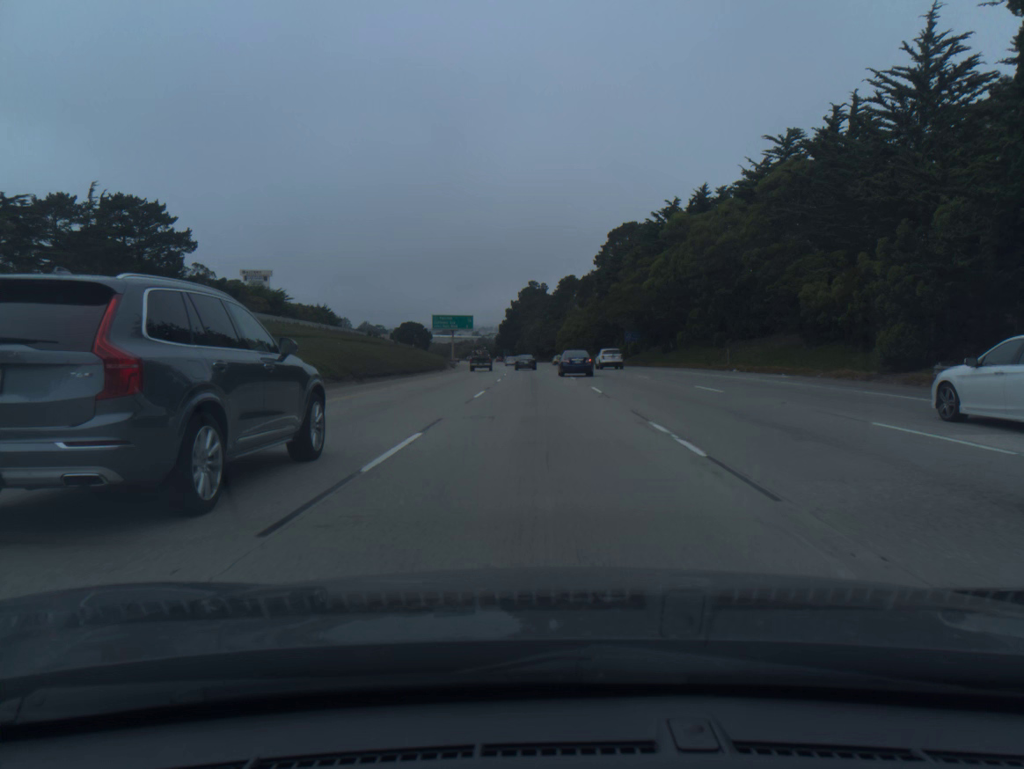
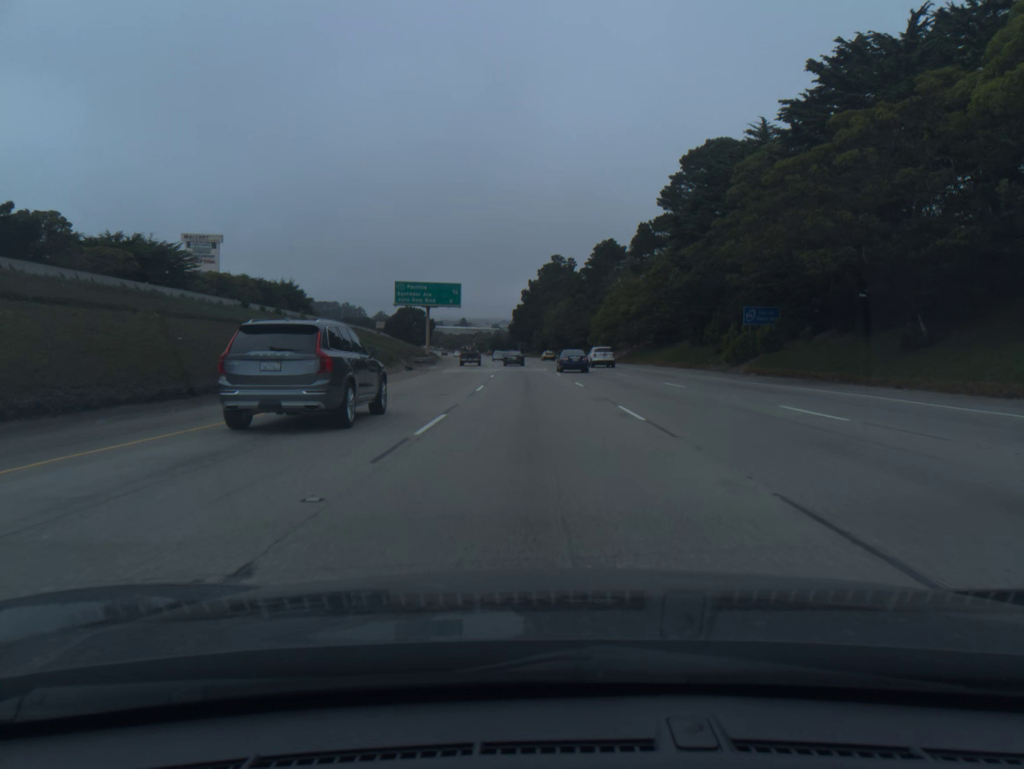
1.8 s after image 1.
(-0.7, +53.3) m; -2°
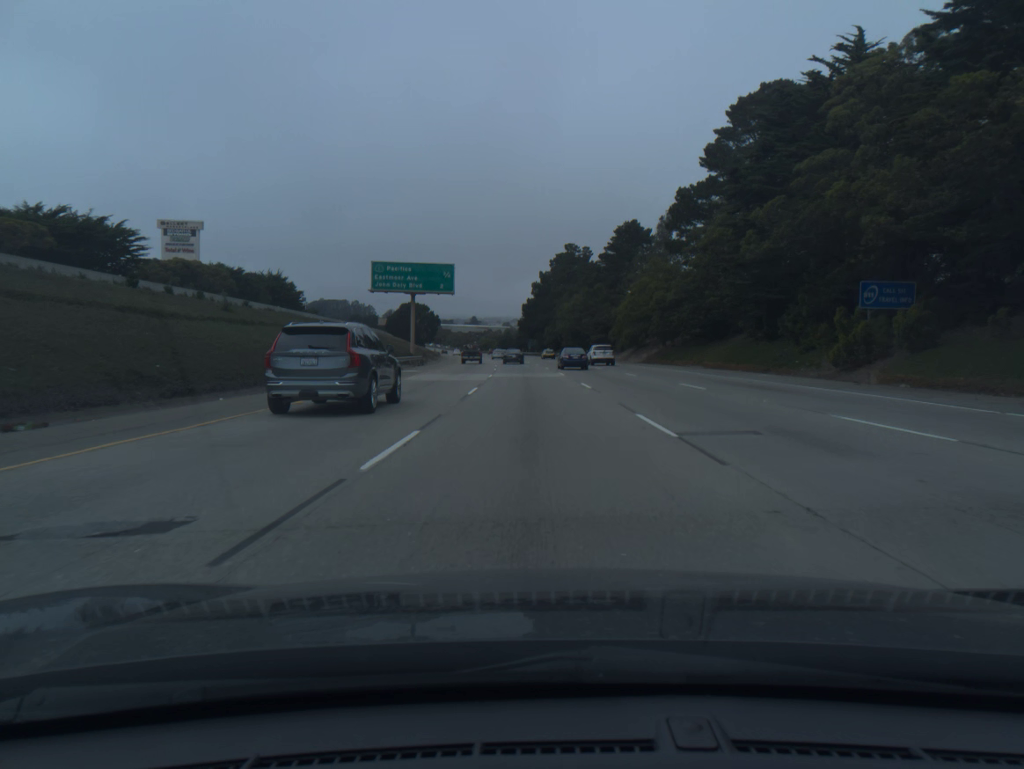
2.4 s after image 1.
(-0.1, +17.8) m; -1°
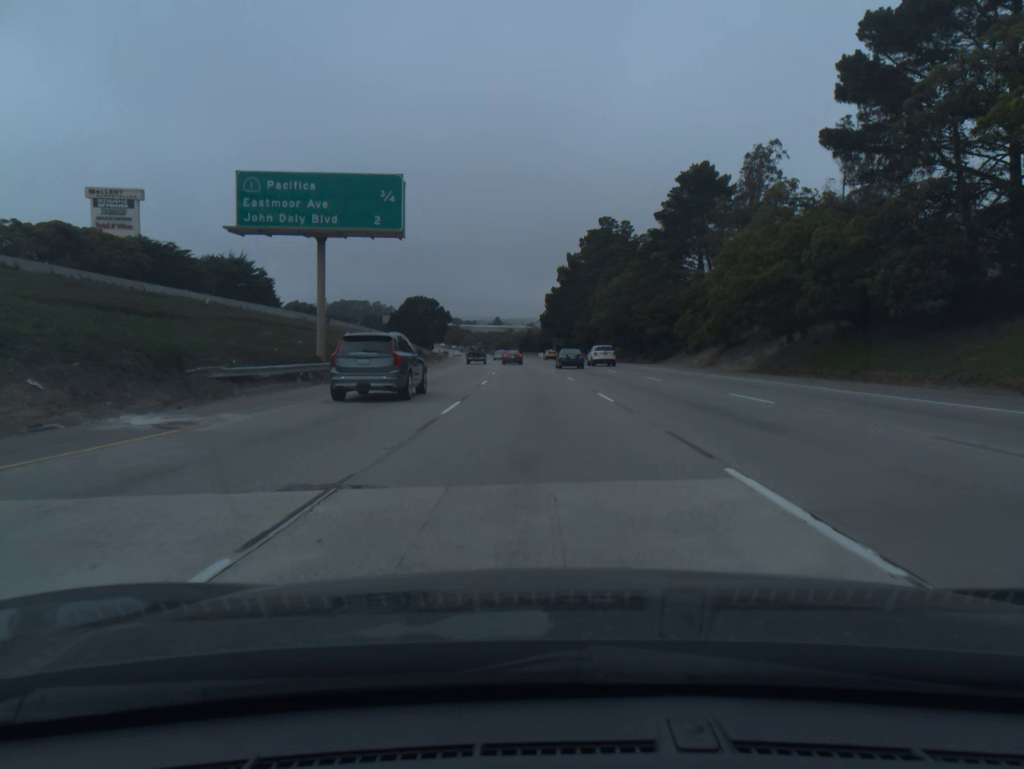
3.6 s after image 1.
(-0.5, +35.9) m; -2°
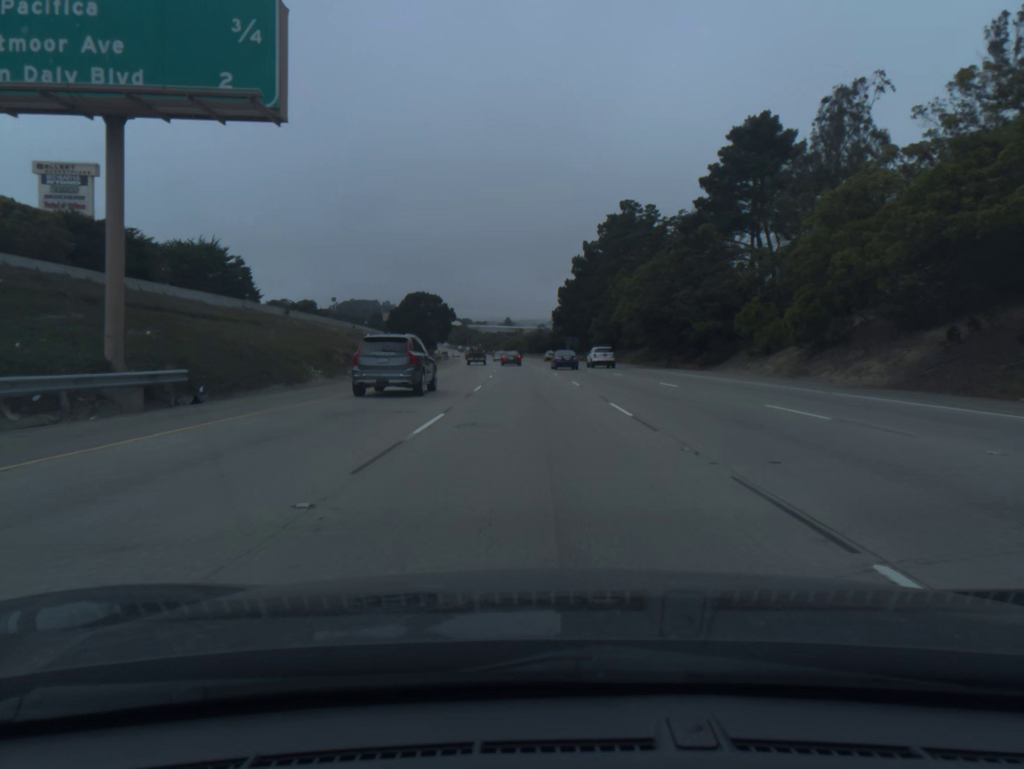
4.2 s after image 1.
(-0.1, +18.1) m; -1°
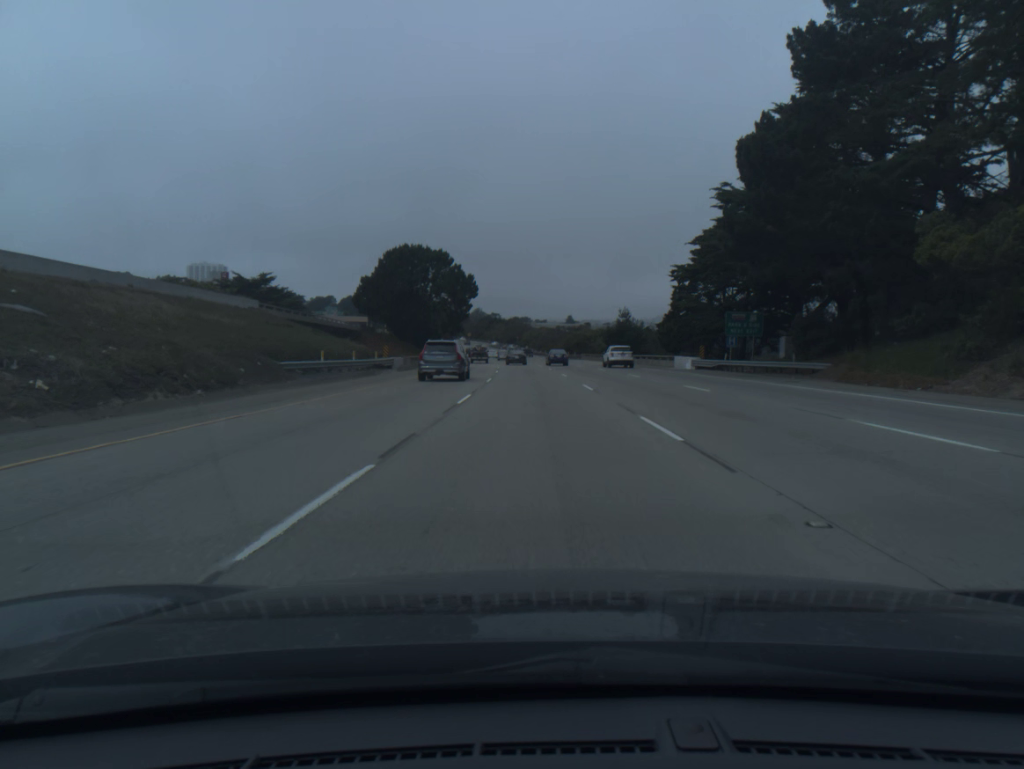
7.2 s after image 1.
(-3.5, +91.9) m; -4°
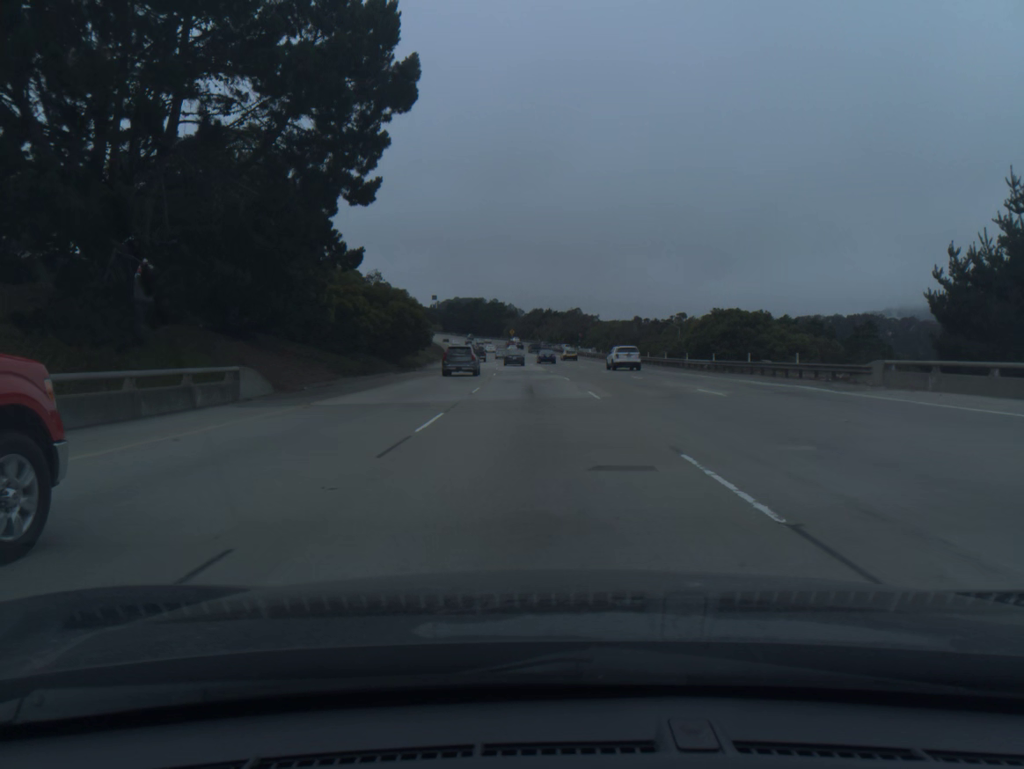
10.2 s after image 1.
(-3.0, +92.7) m; -4°
